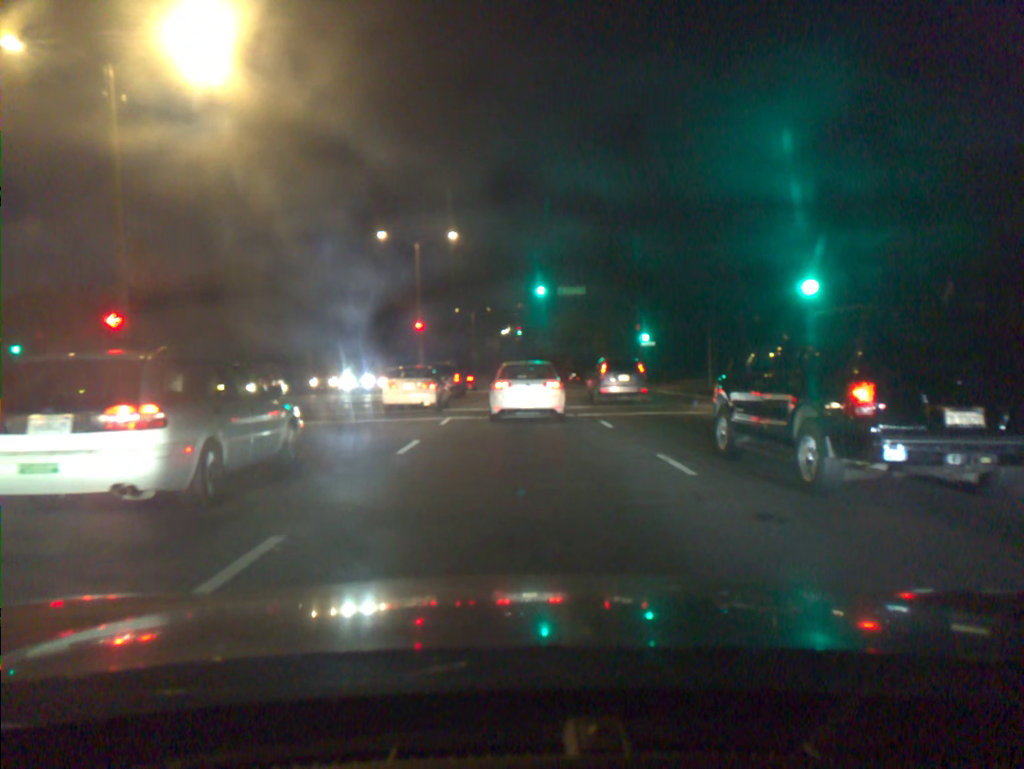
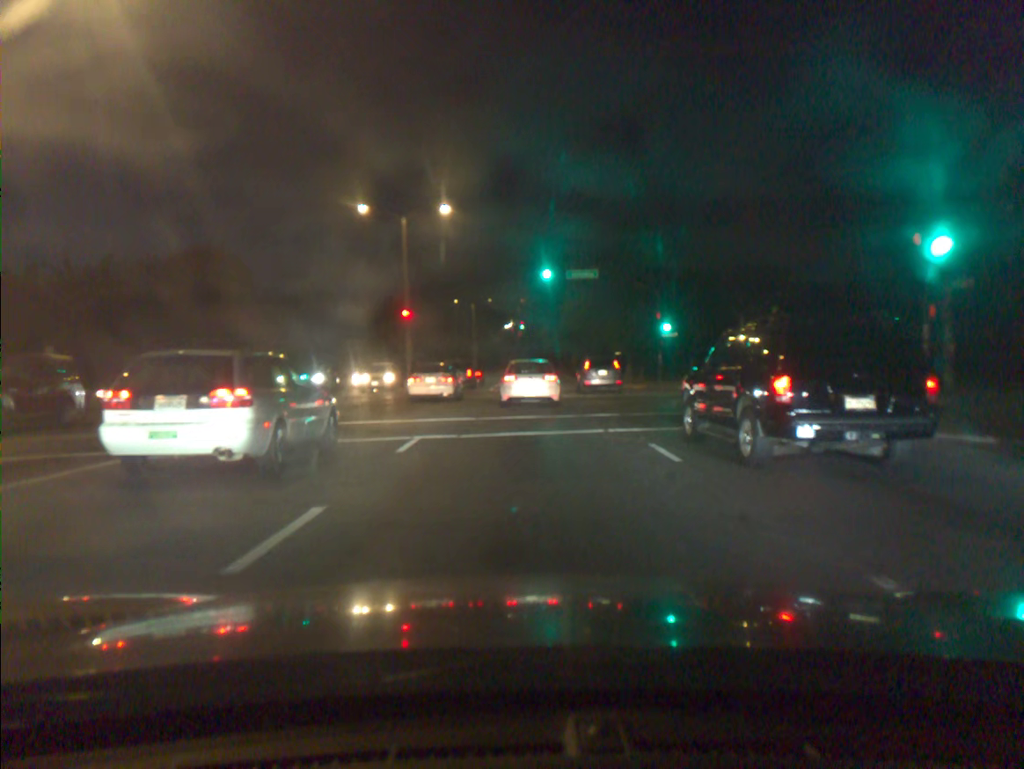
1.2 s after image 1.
(0.0, +6.4) m; 0°
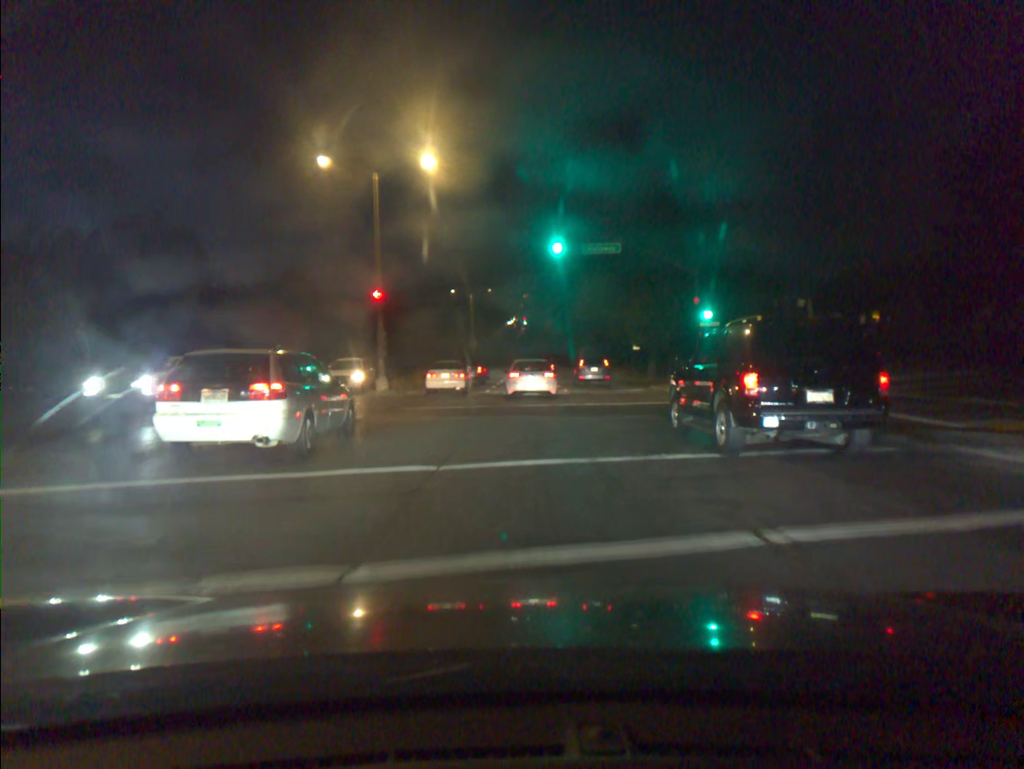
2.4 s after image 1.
(0.0, +8.9) m; 0°
